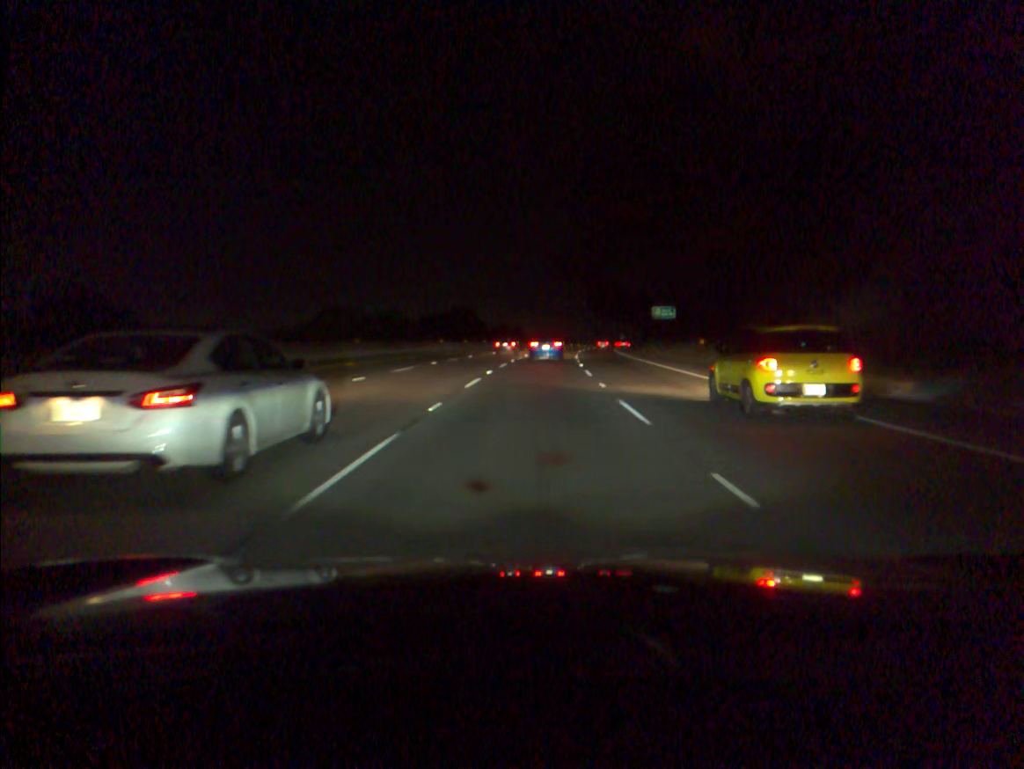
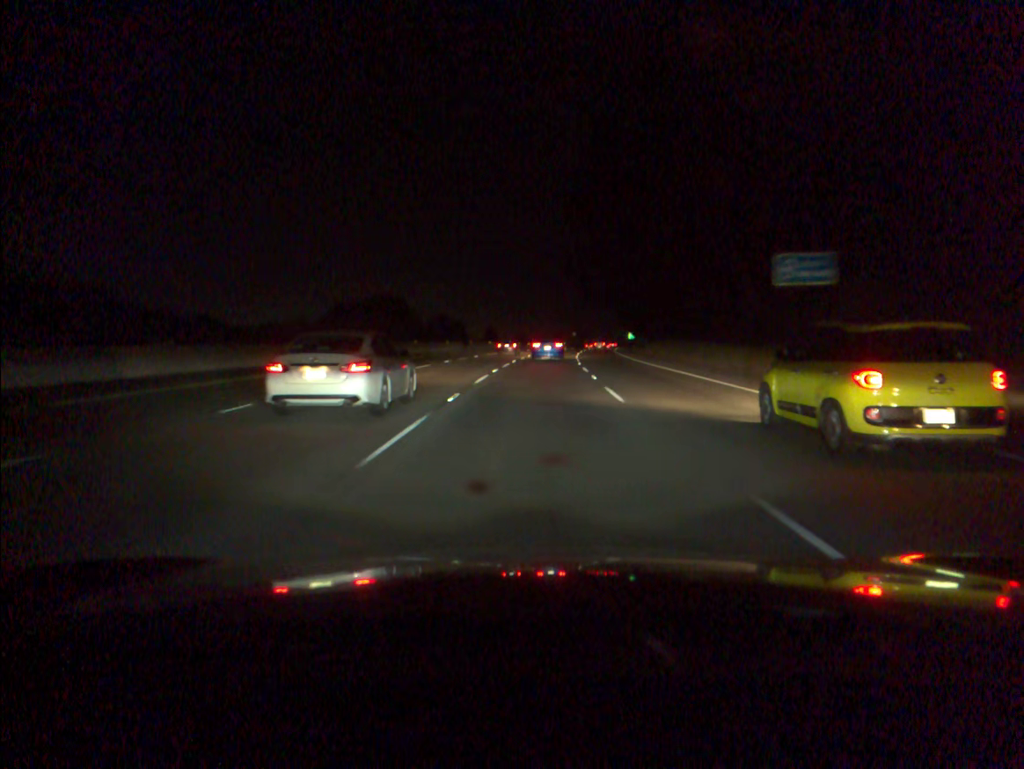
(+1.6, +54.2) m; +4°
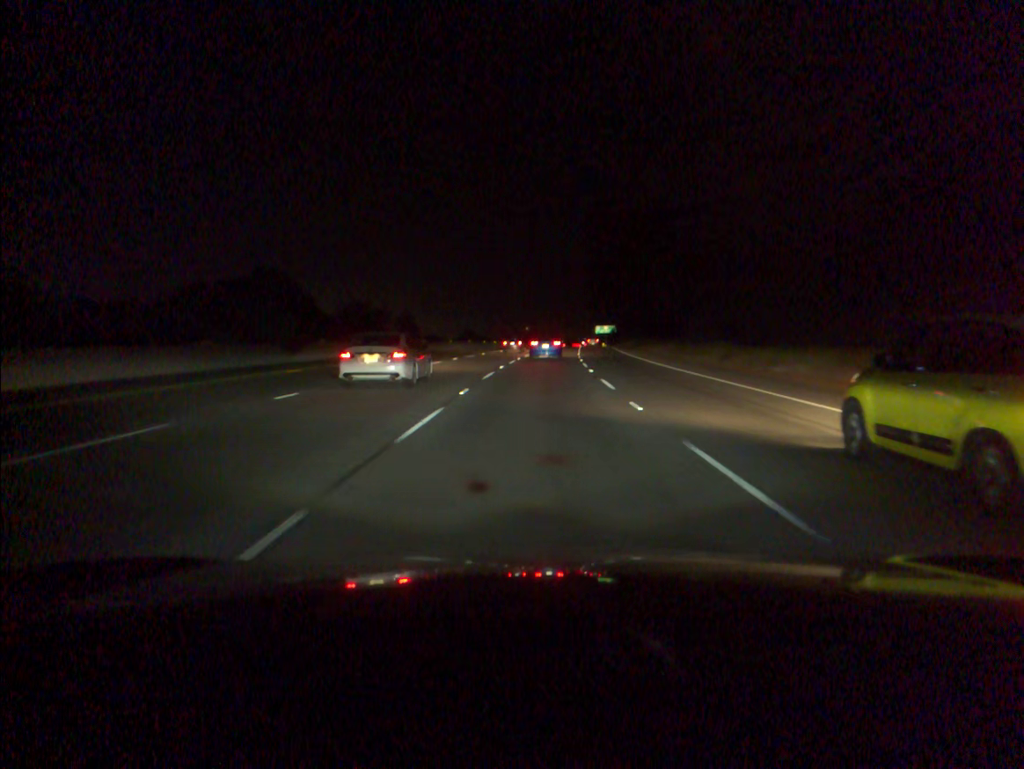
(+1.7, +55.0) m; +3°
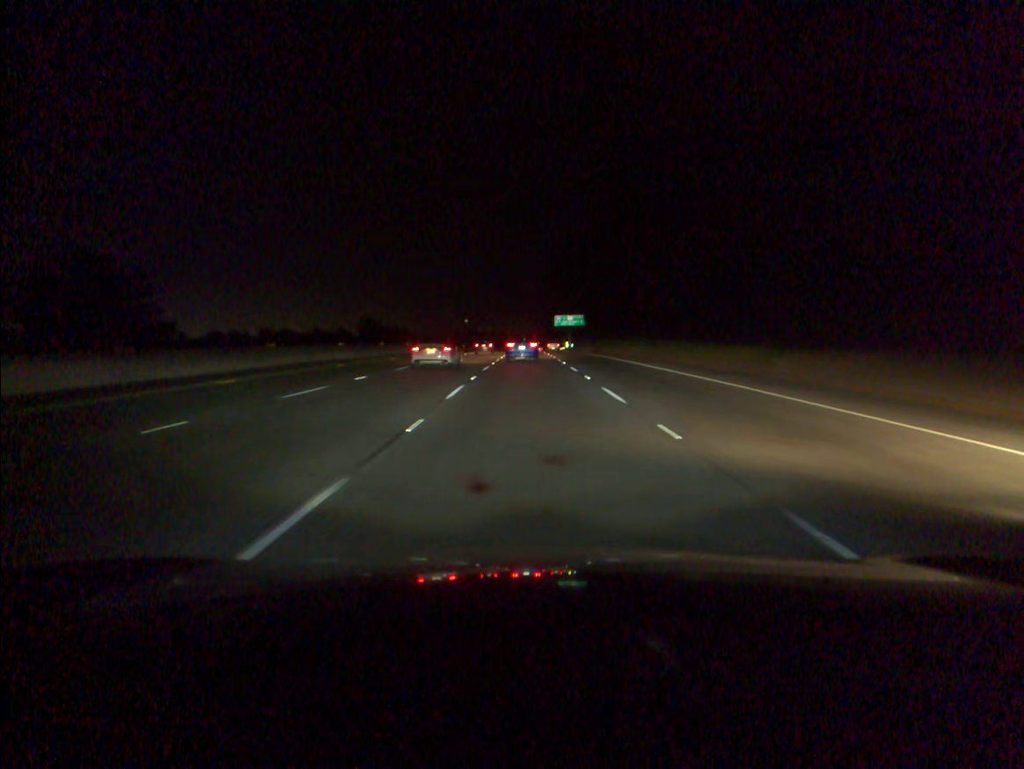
(+4.4, +92.0) m; +4°
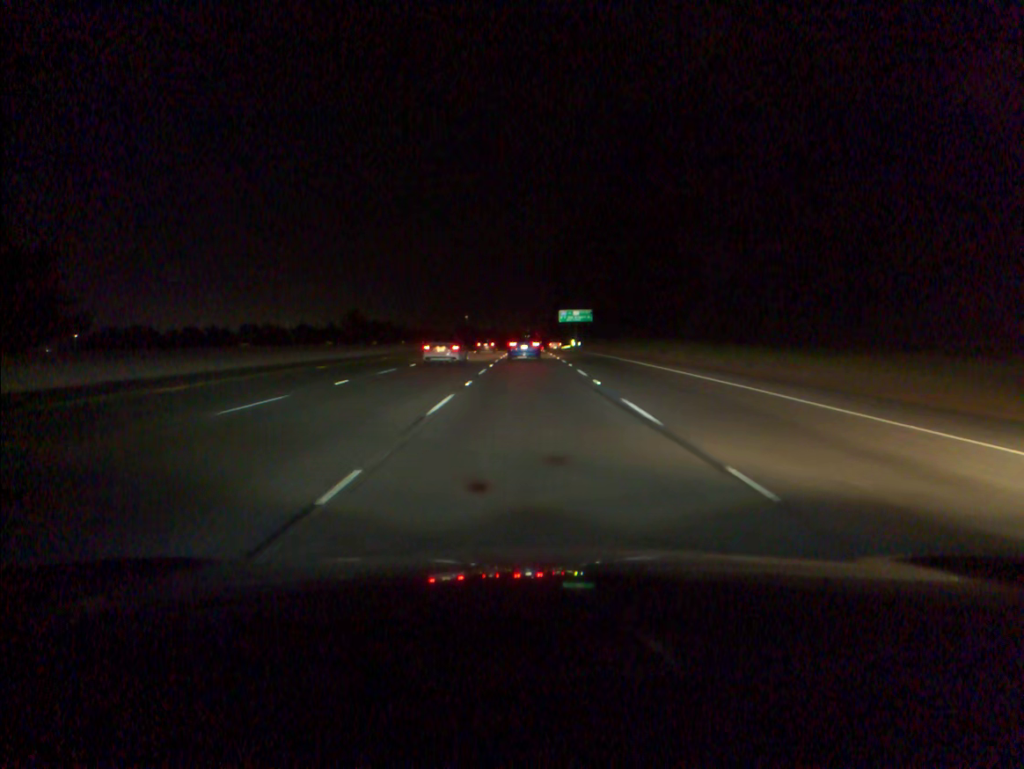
(0.0, +18.4) m; 0°
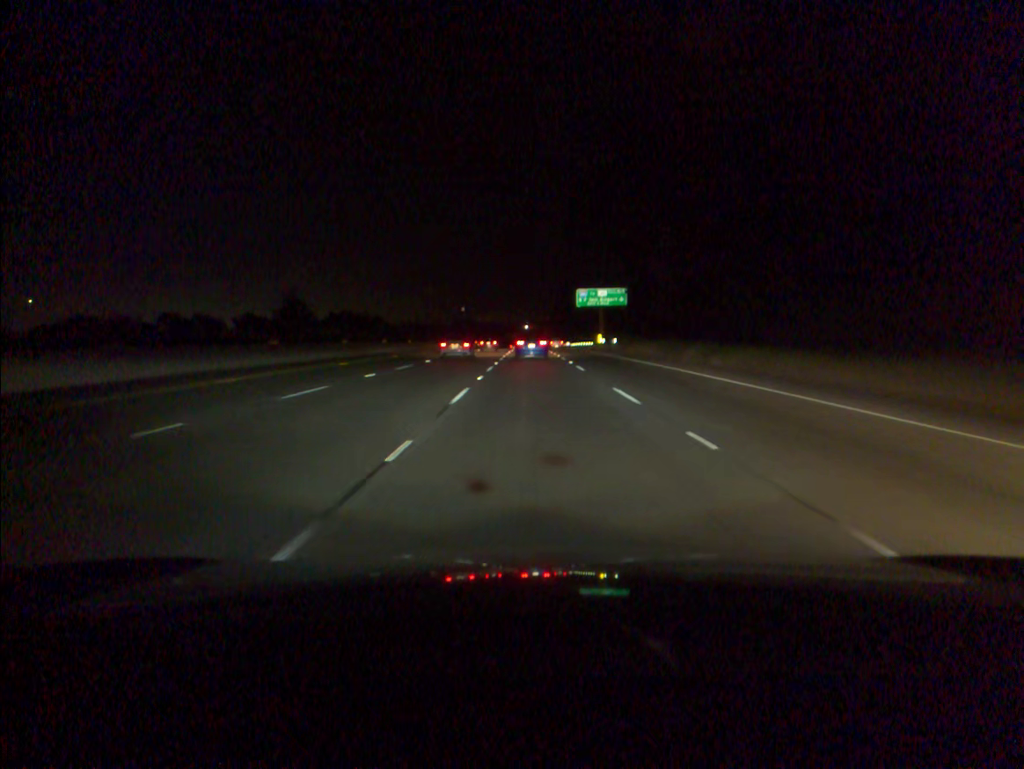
(-0.1, +55.4) m; 0°
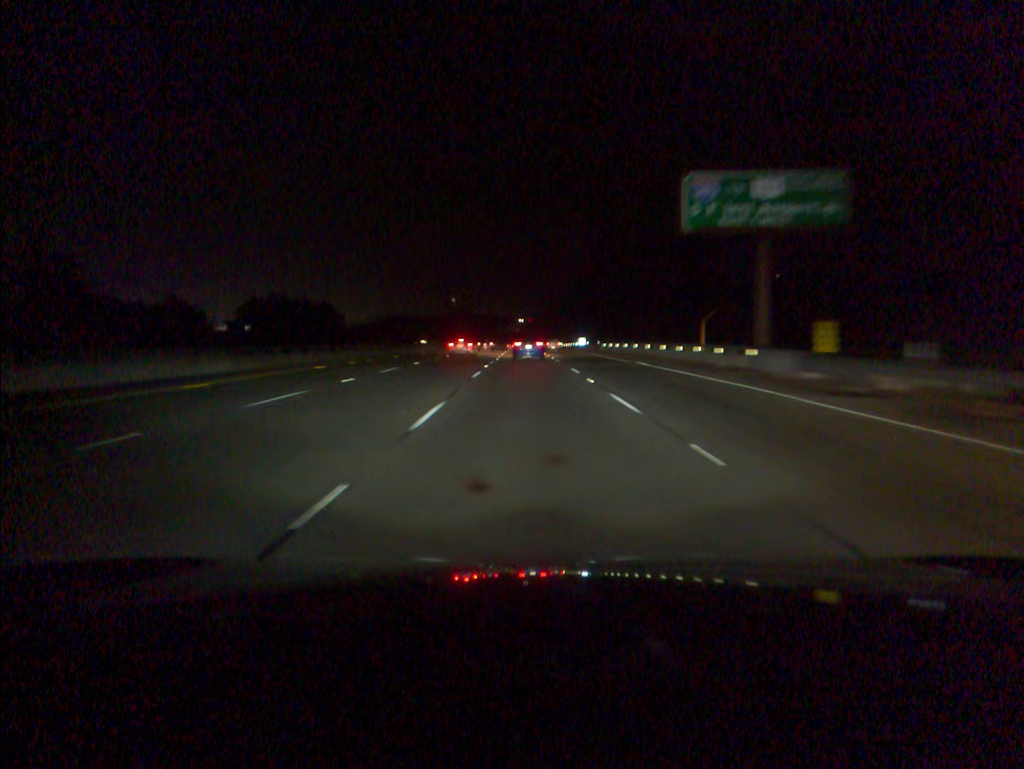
(+0.3, +74.5) m; 0°
